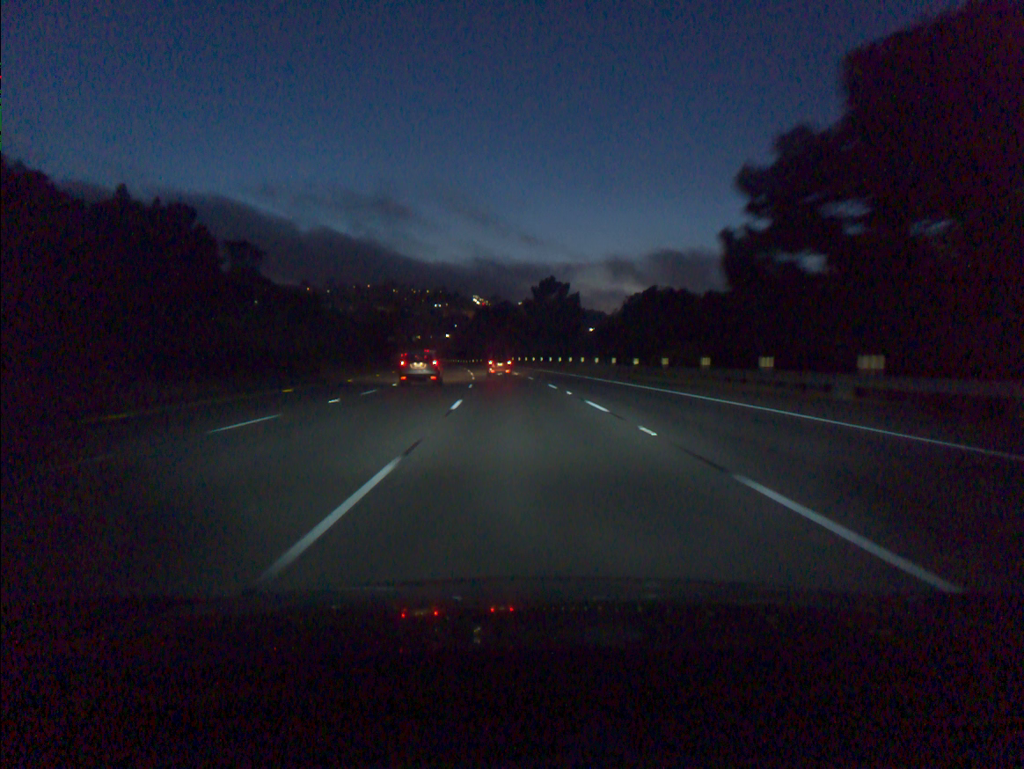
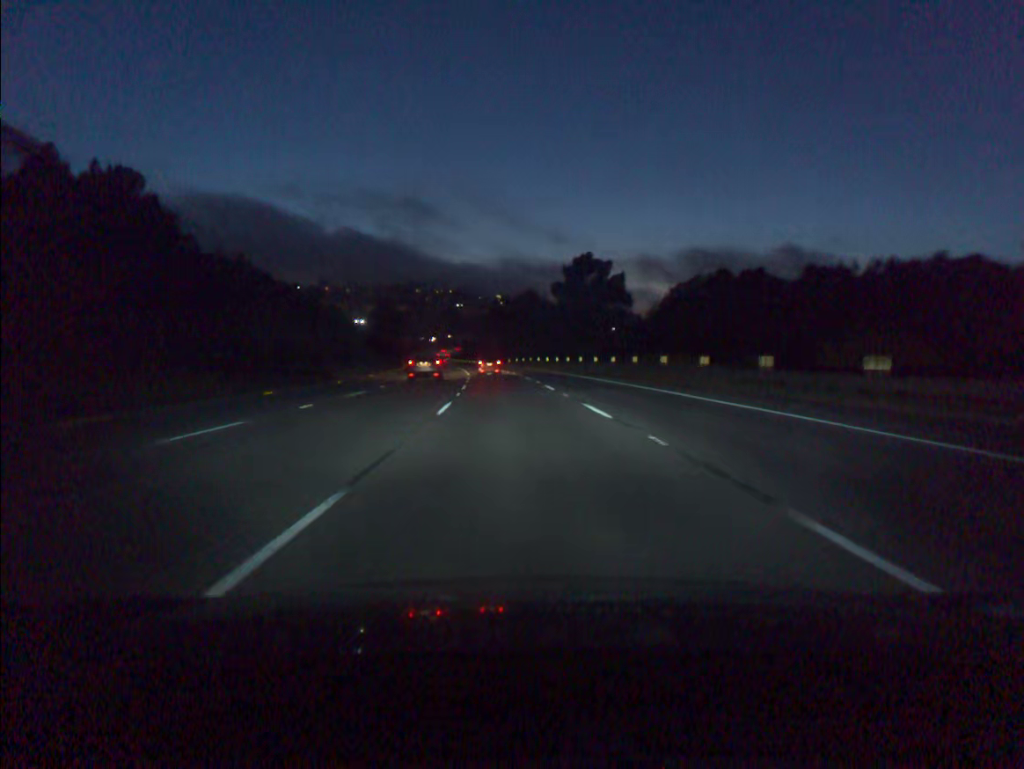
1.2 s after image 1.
(-0.4, +31.1) m; -2°
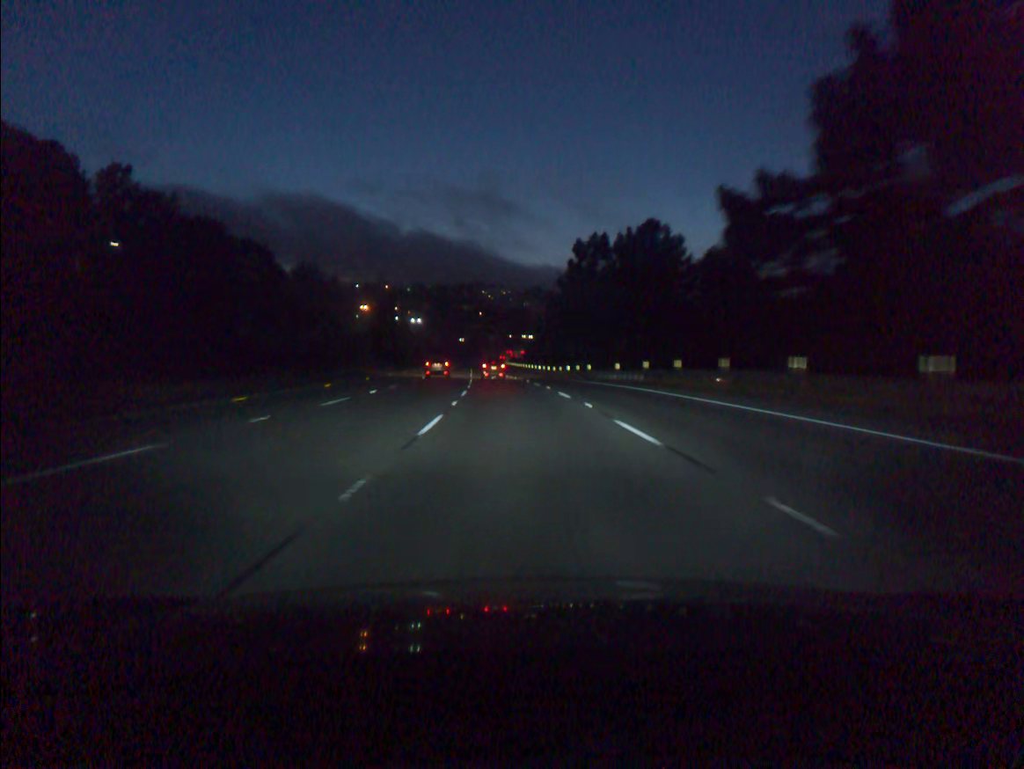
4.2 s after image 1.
(-3.7, +77.7) m; -5°
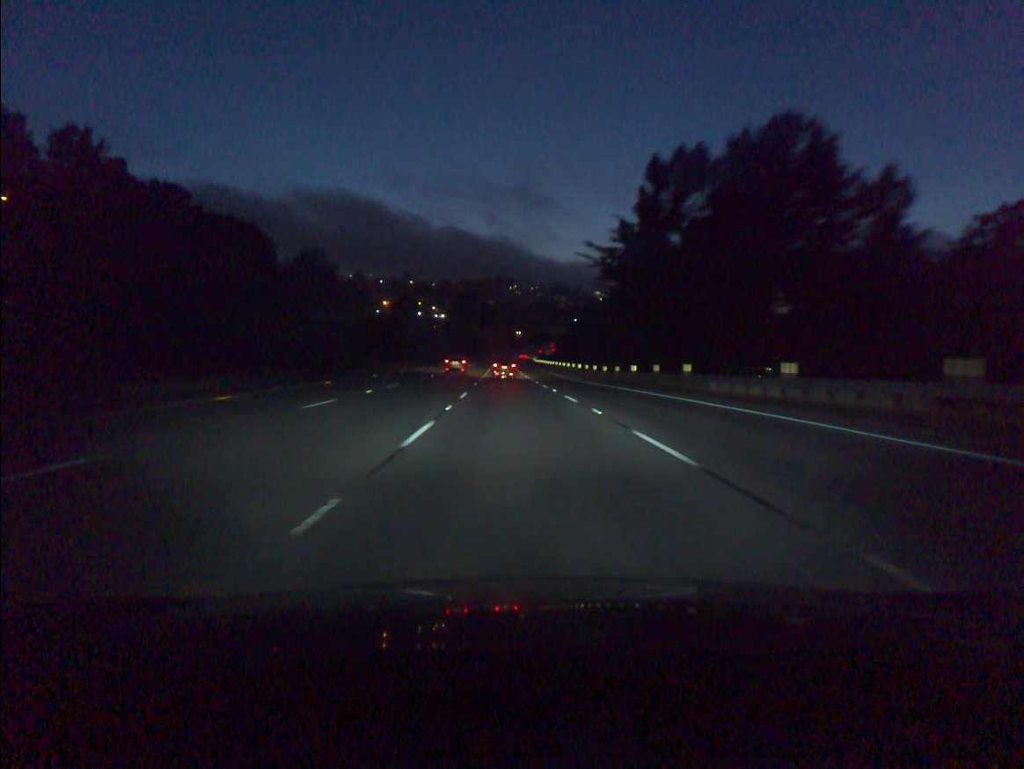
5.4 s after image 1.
(-0.5, +31.1) m; -2°
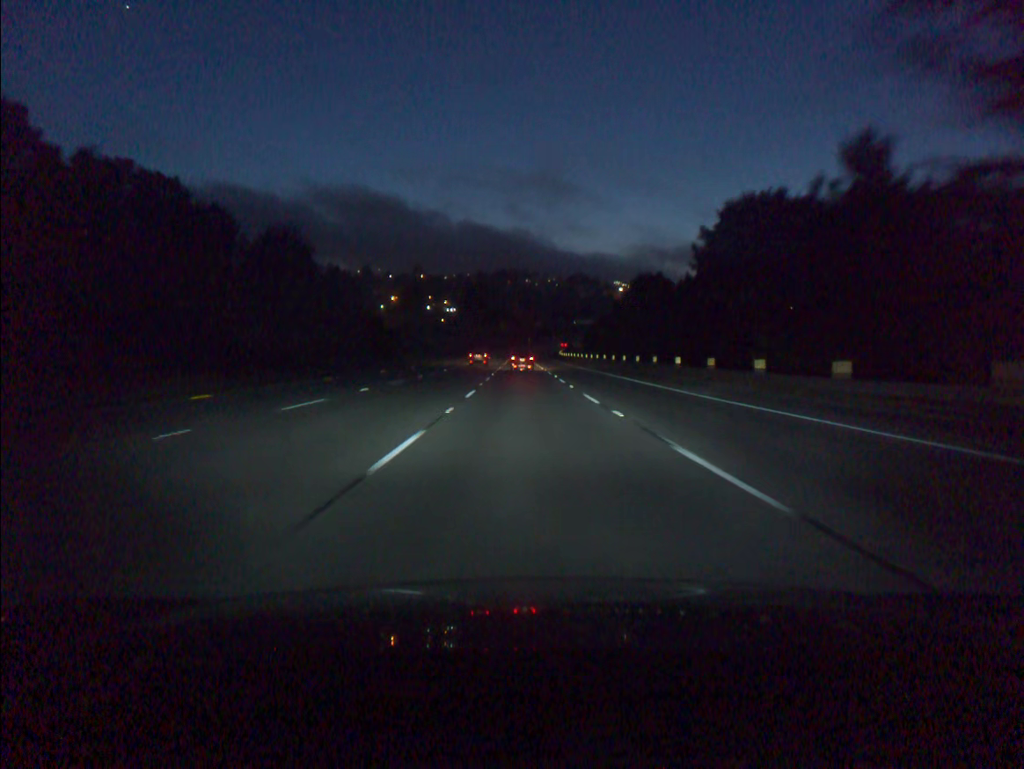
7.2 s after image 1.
(-0.8, +46.7) m; -1°
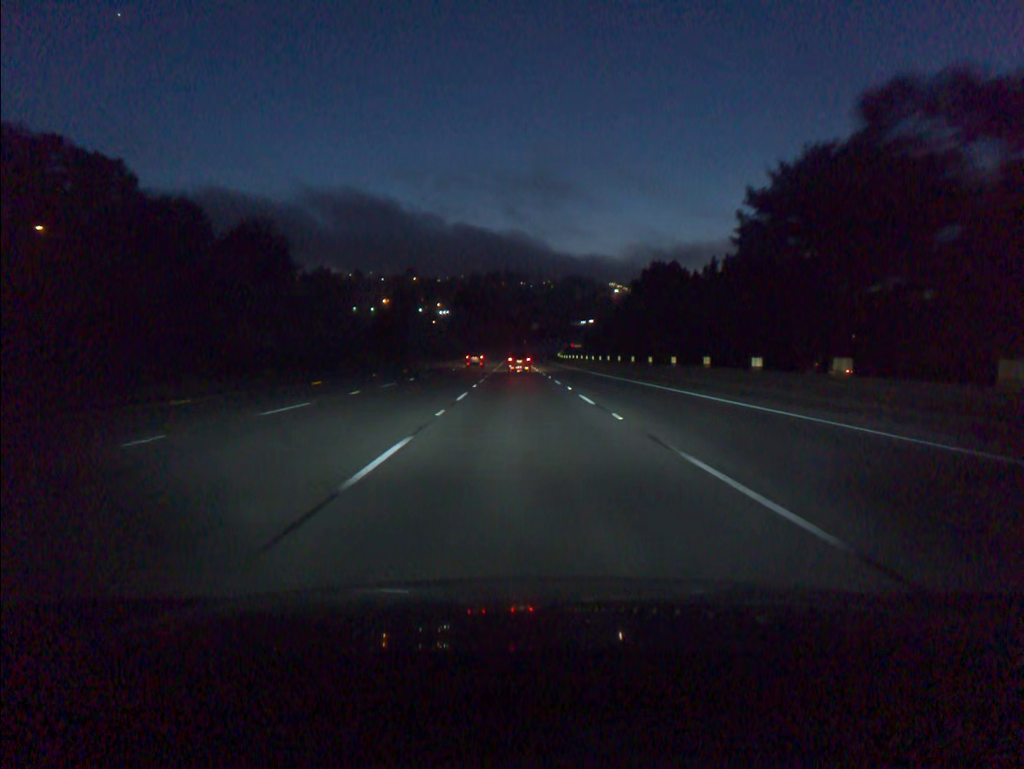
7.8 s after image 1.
(0.0, +15.6) m; 0°
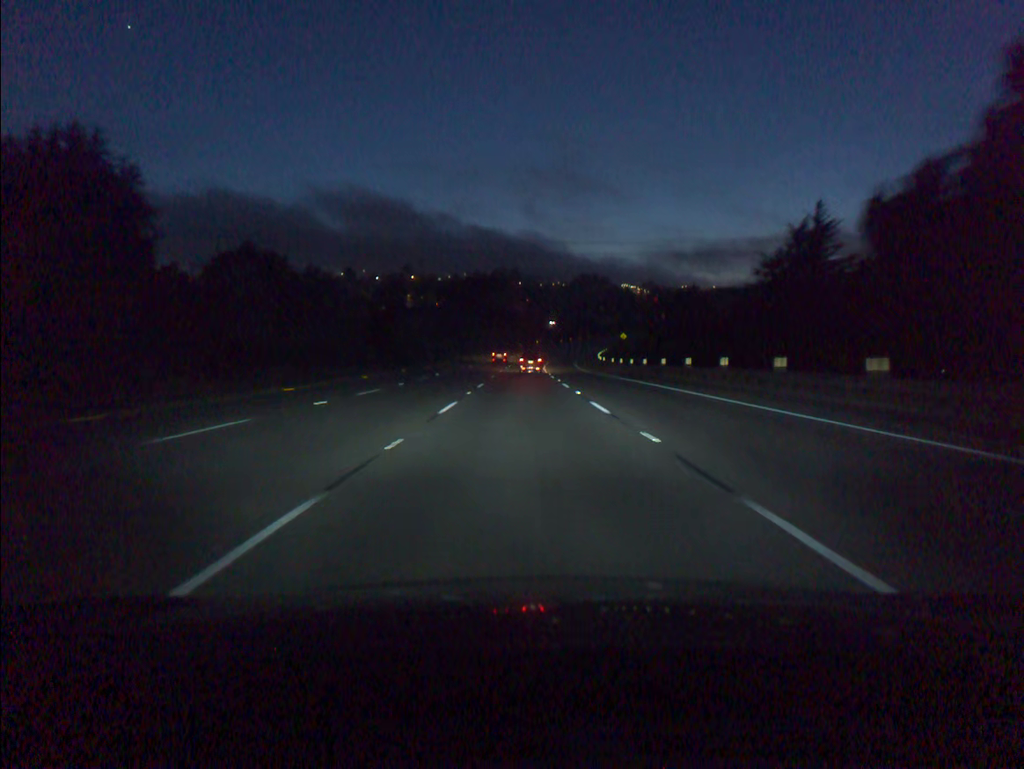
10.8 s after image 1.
(-0.3, +77.8) m; -1°
